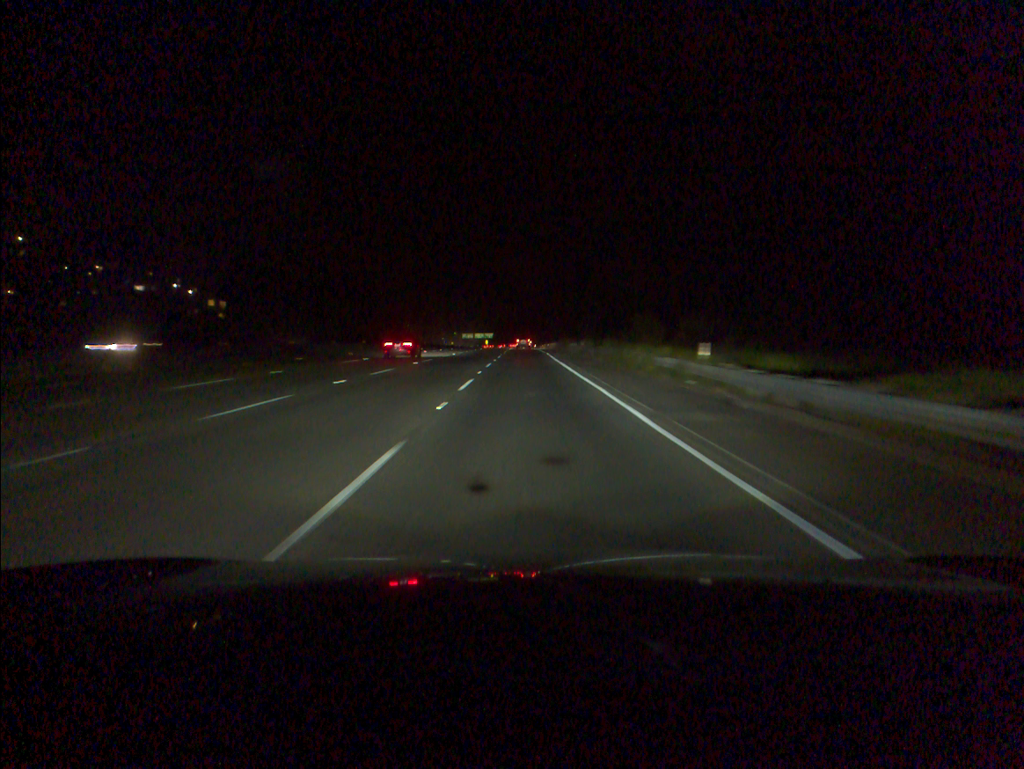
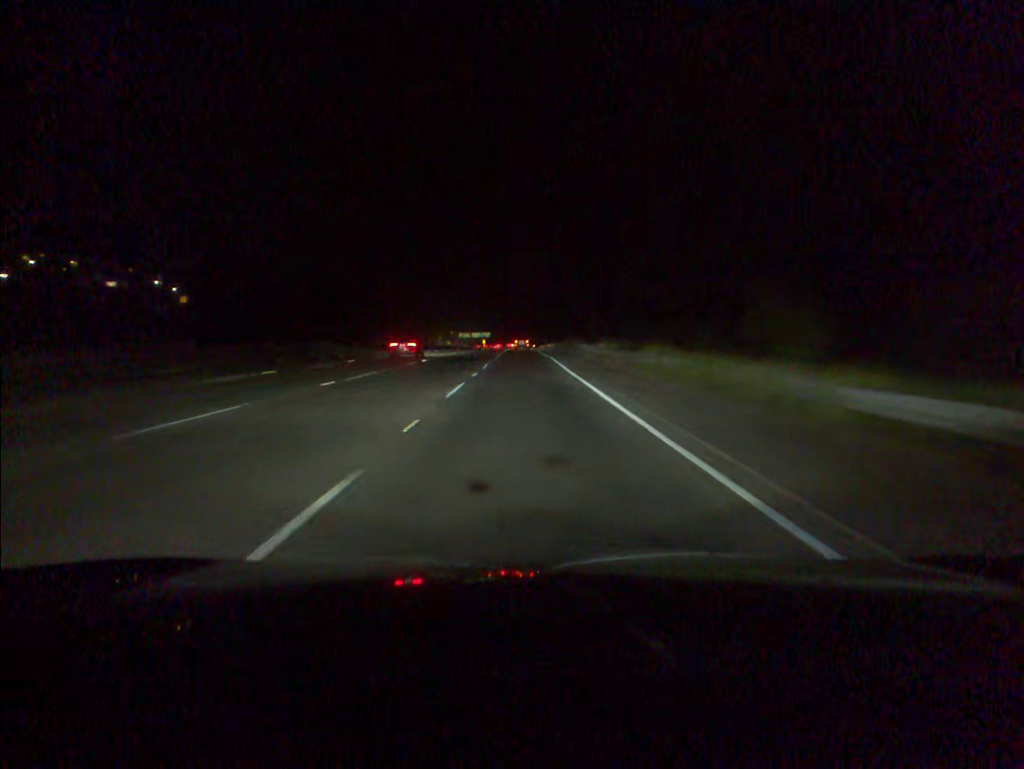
(0.0, +16.9) m; 0°
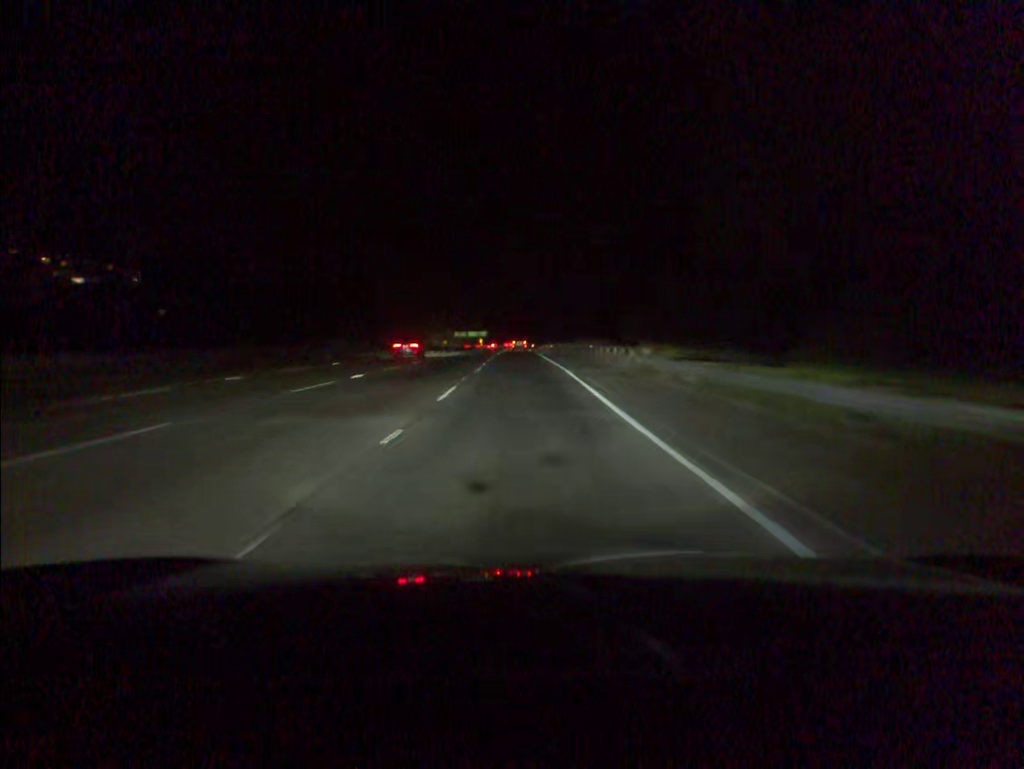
(0.0, +16.9) m; 0°
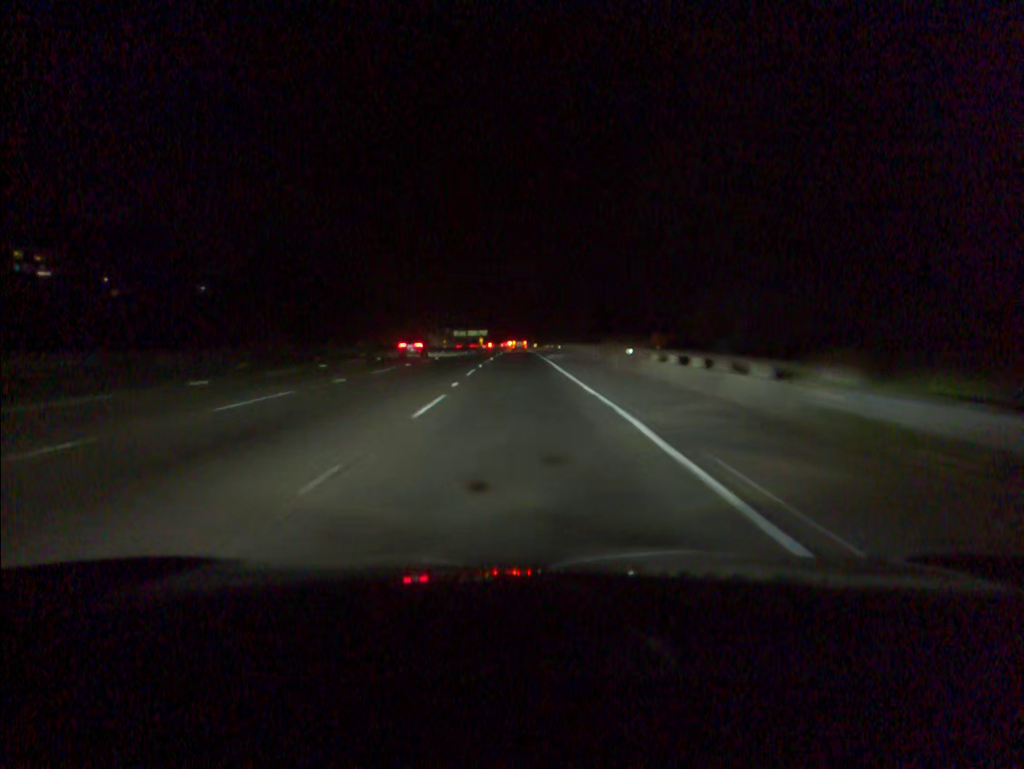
(0.0, +17.0) m; 0°
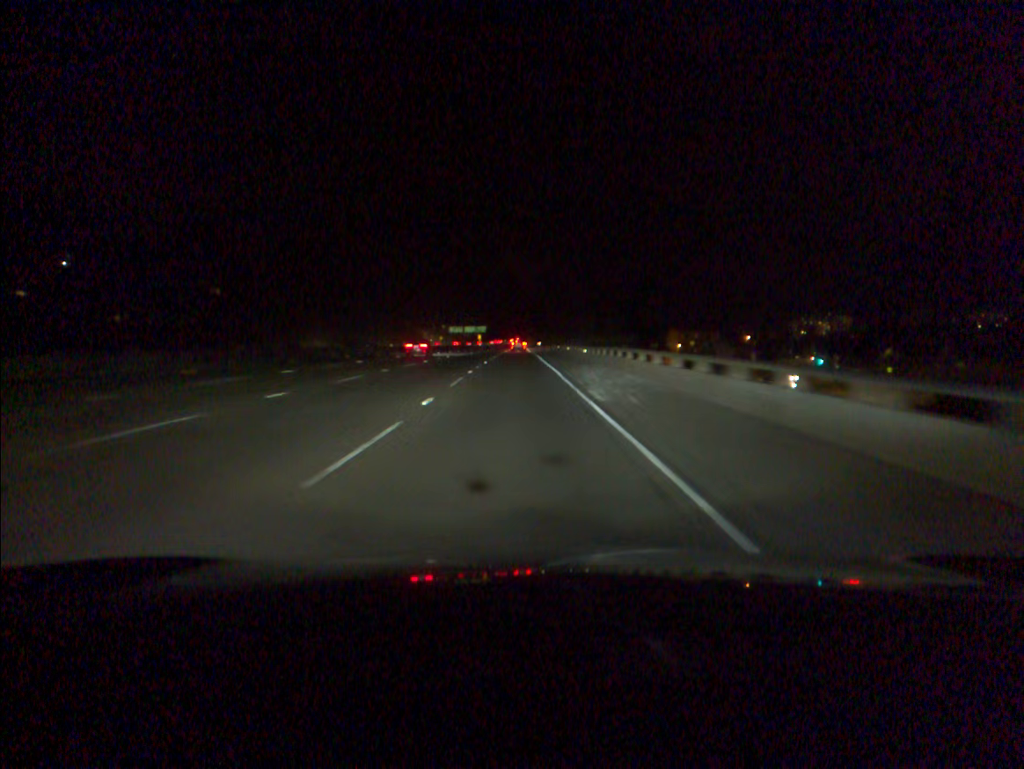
(0.0, +34.2) m; 0°
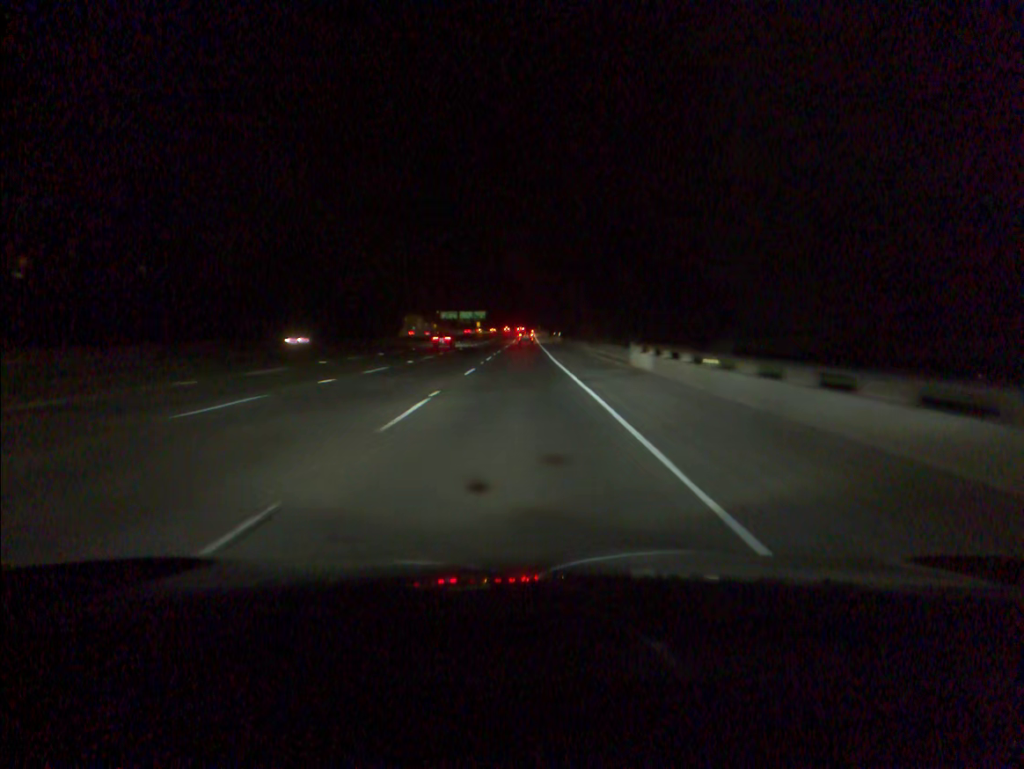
(-0.3, +69.6) m; 0°
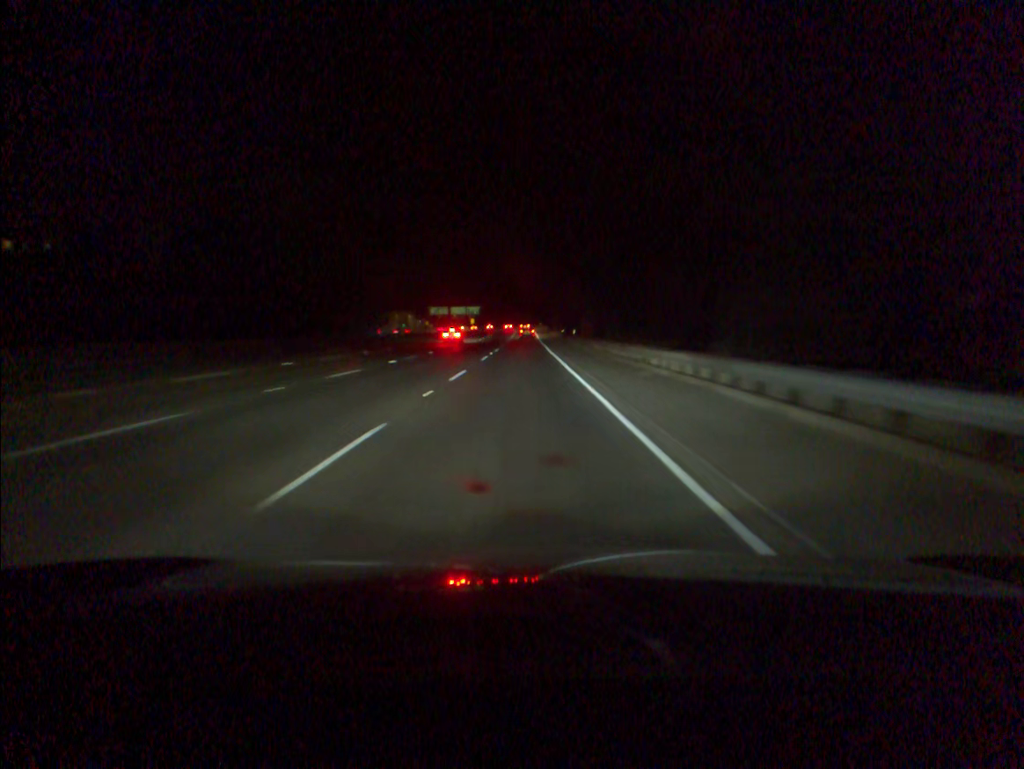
(+0.1, +34.6) m; 0°
